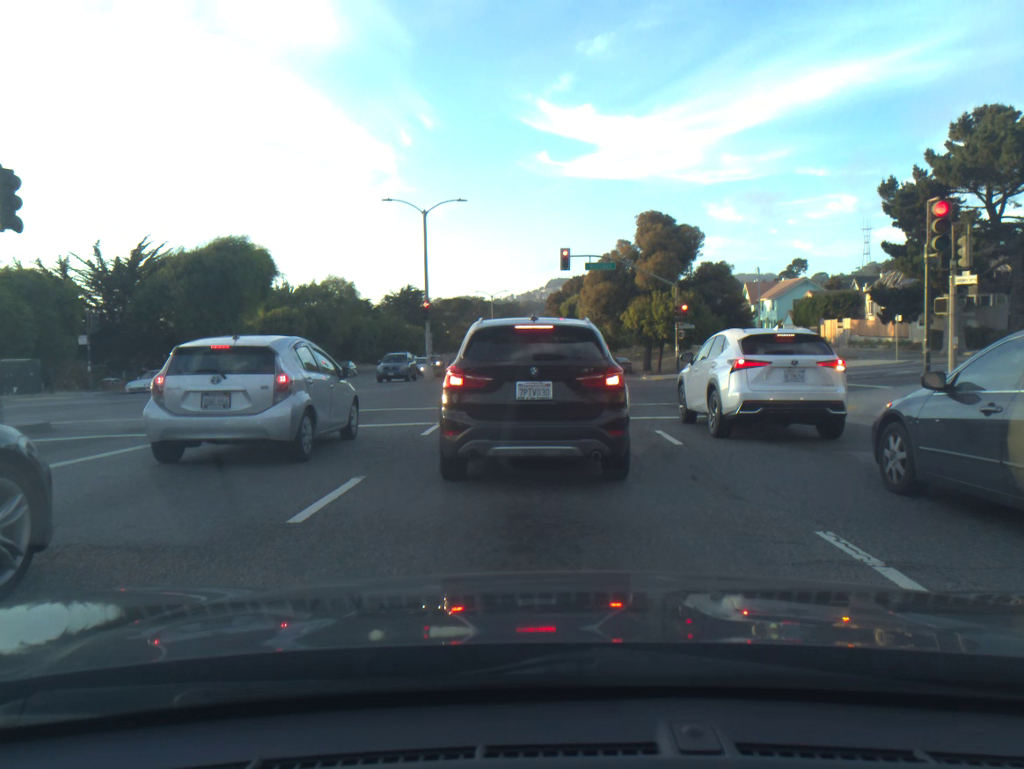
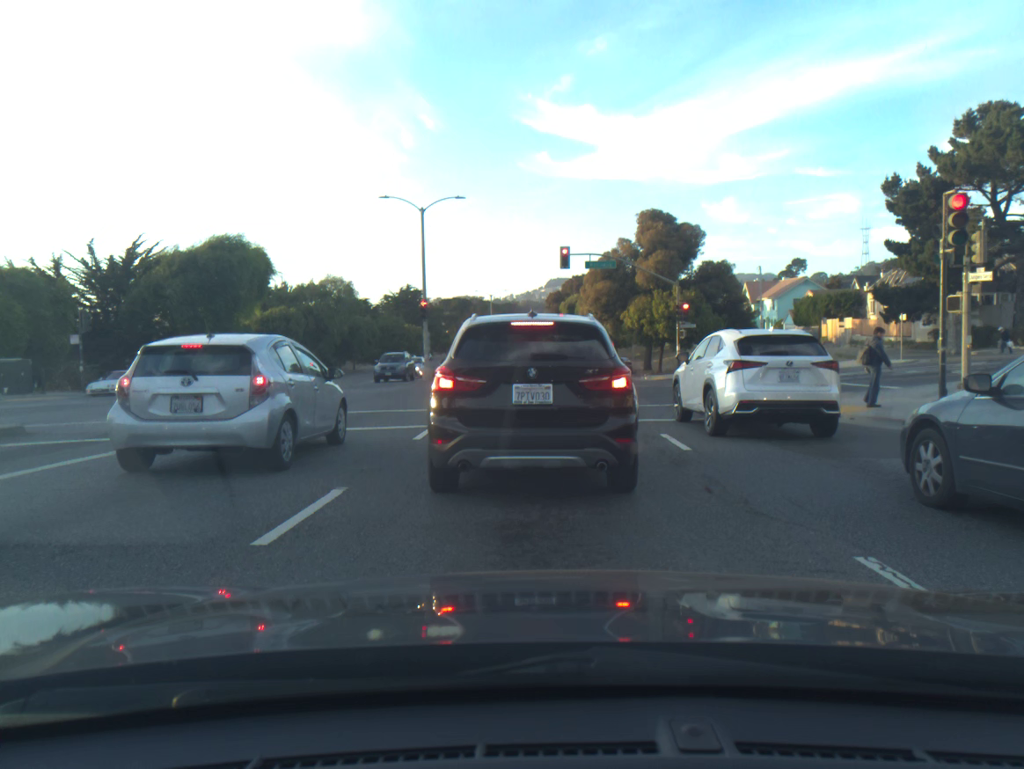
(0.0, +0.7) m; 0°
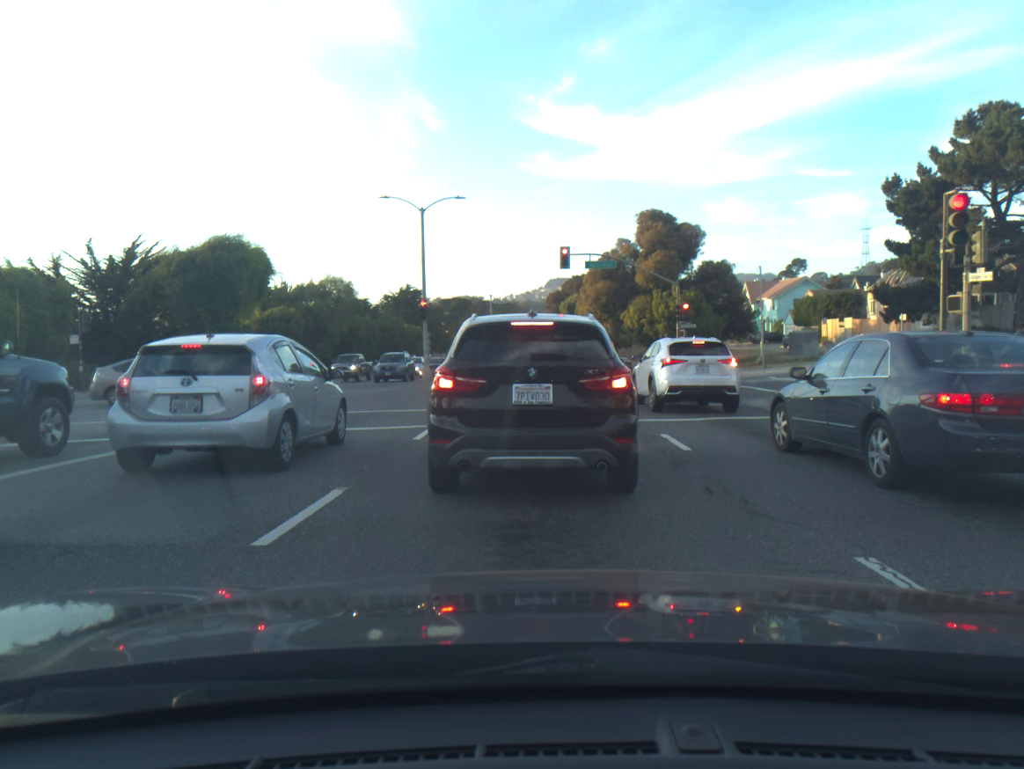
(0.0, 0.0) m; 0°
